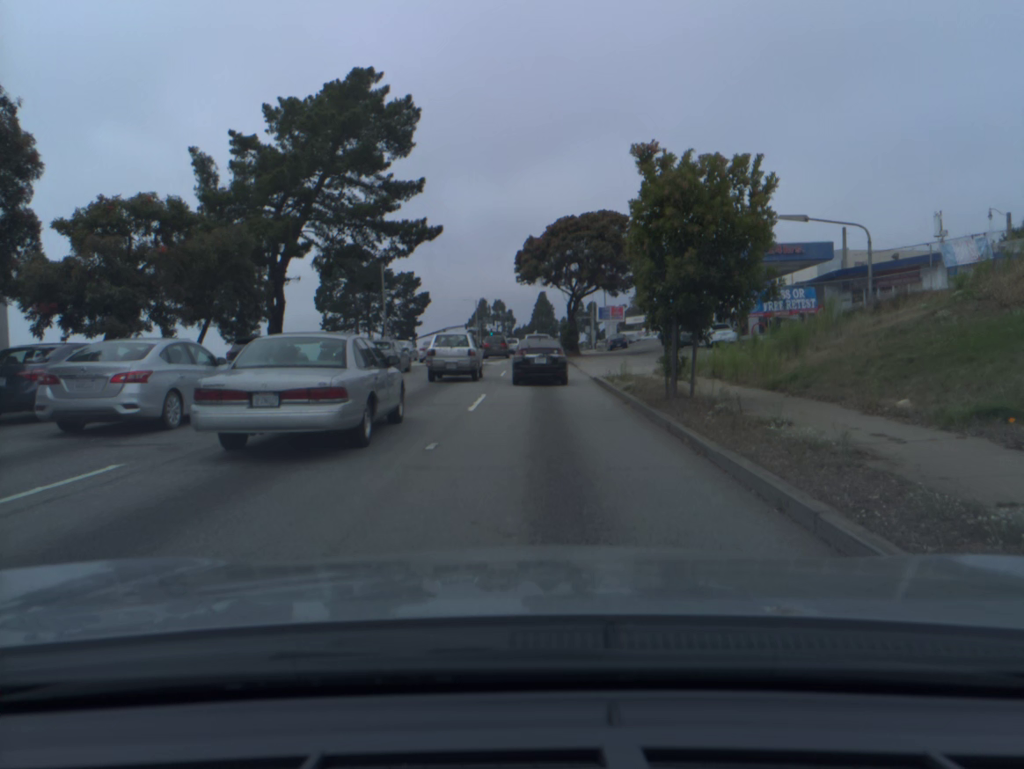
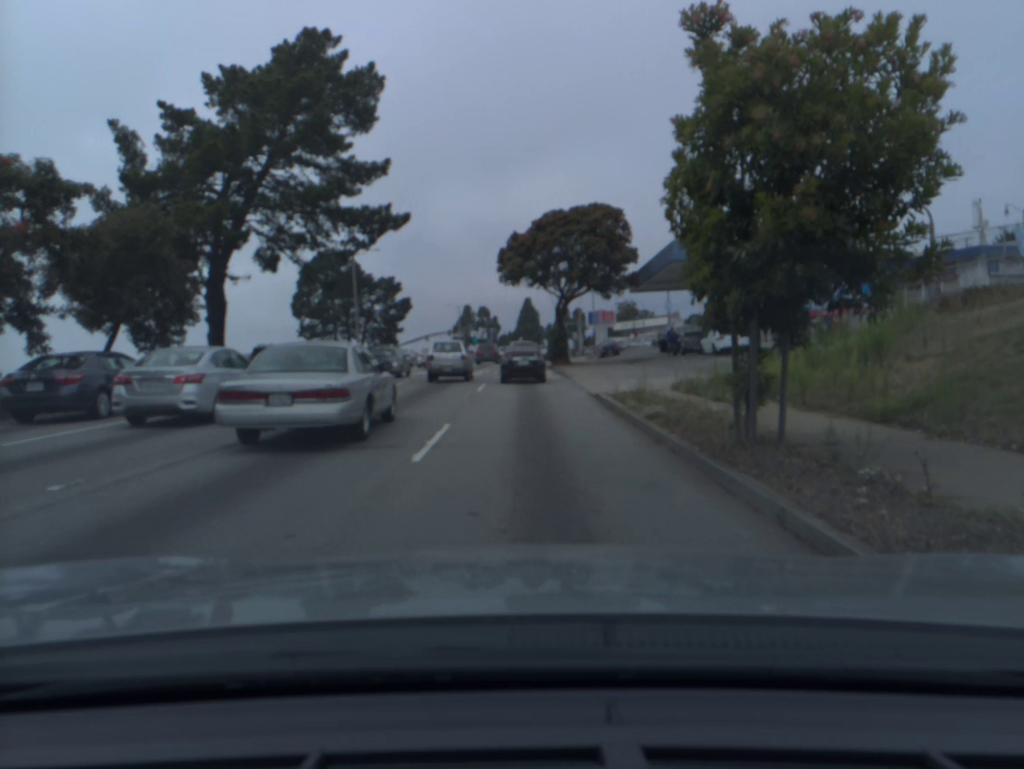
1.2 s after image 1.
(0.0, +5.7) m; 0°
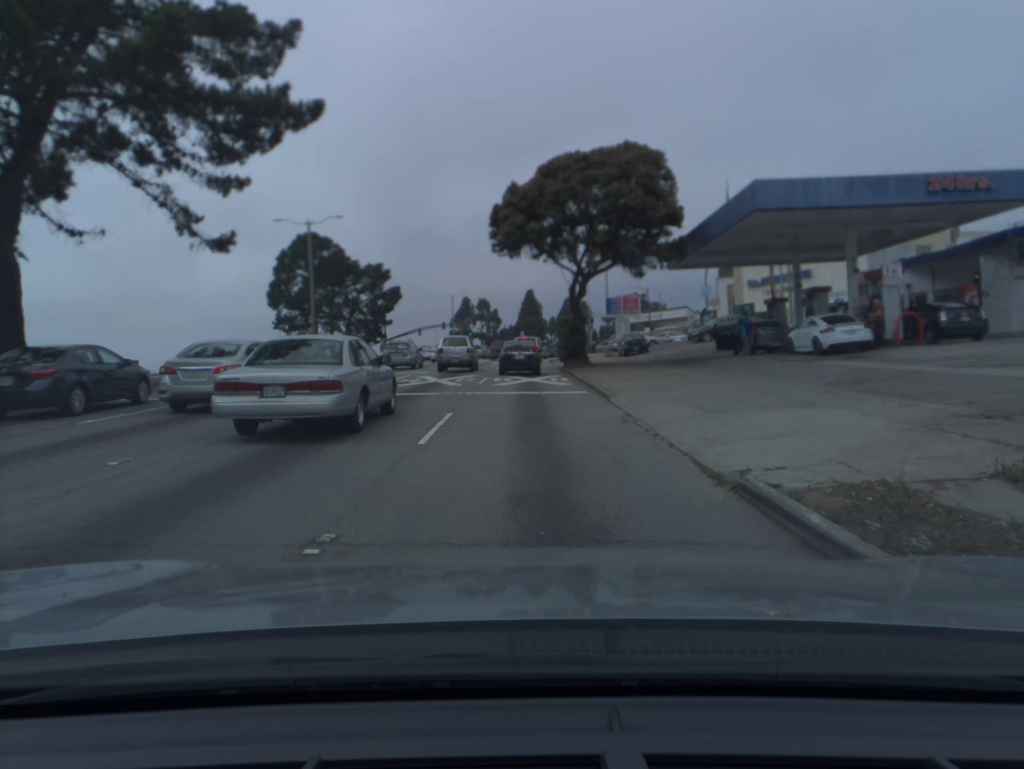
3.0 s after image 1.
(-0.1, +13.4) m; -1°
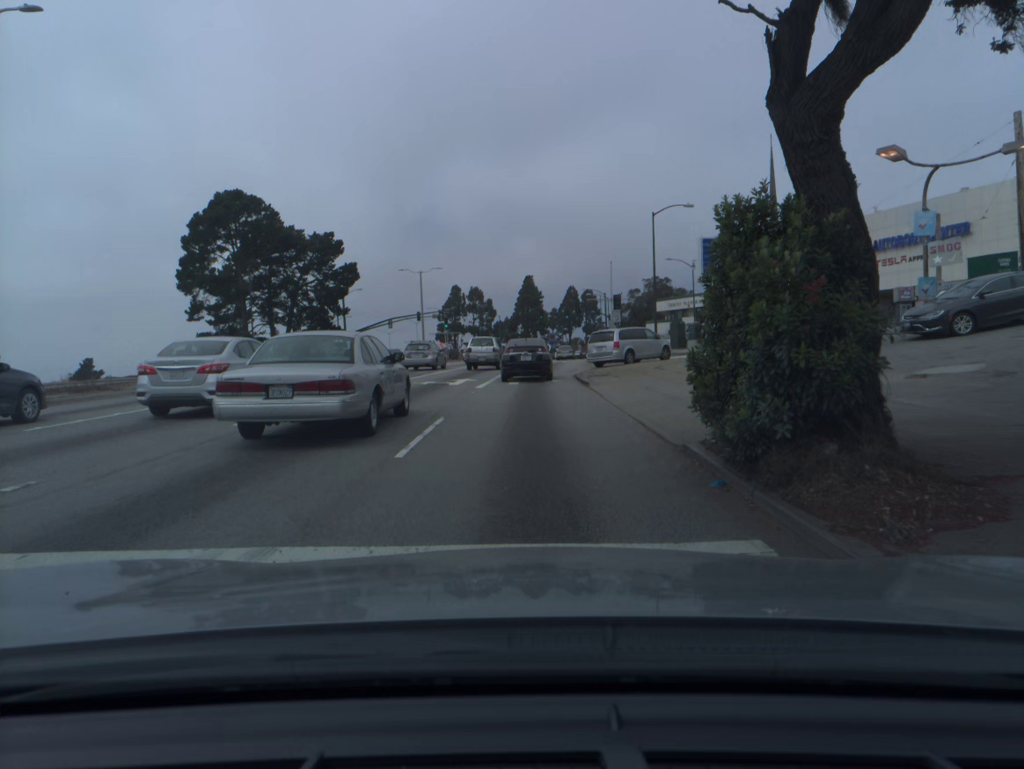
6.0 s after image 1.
(+0.2, +30.6) m; 0°
